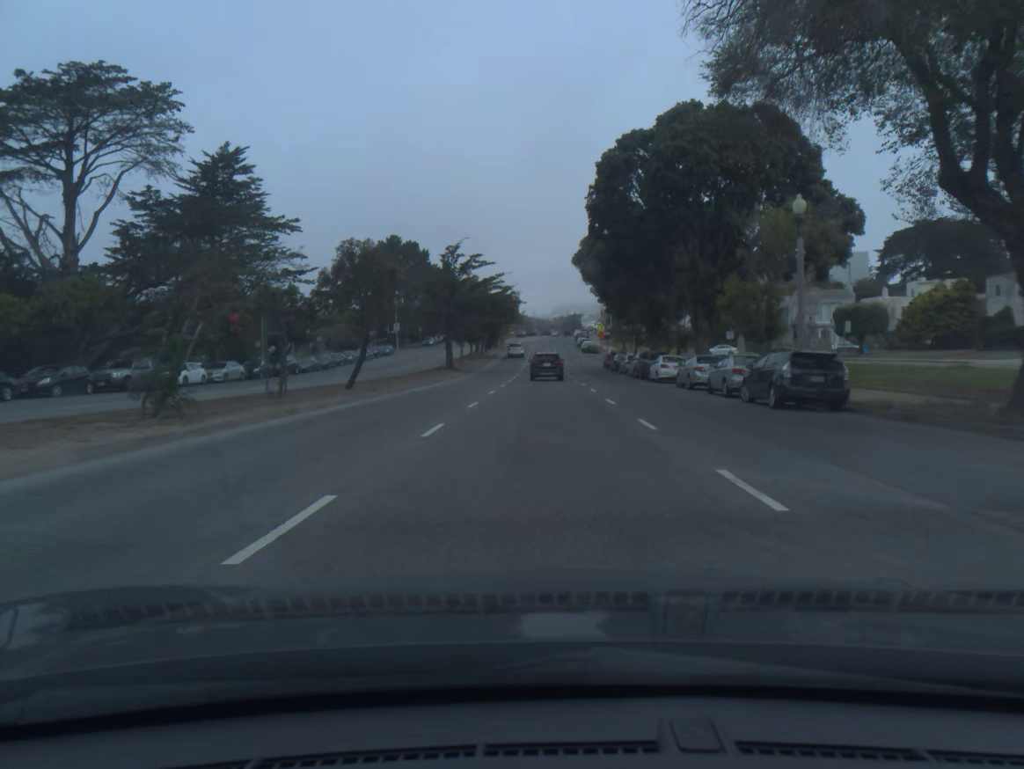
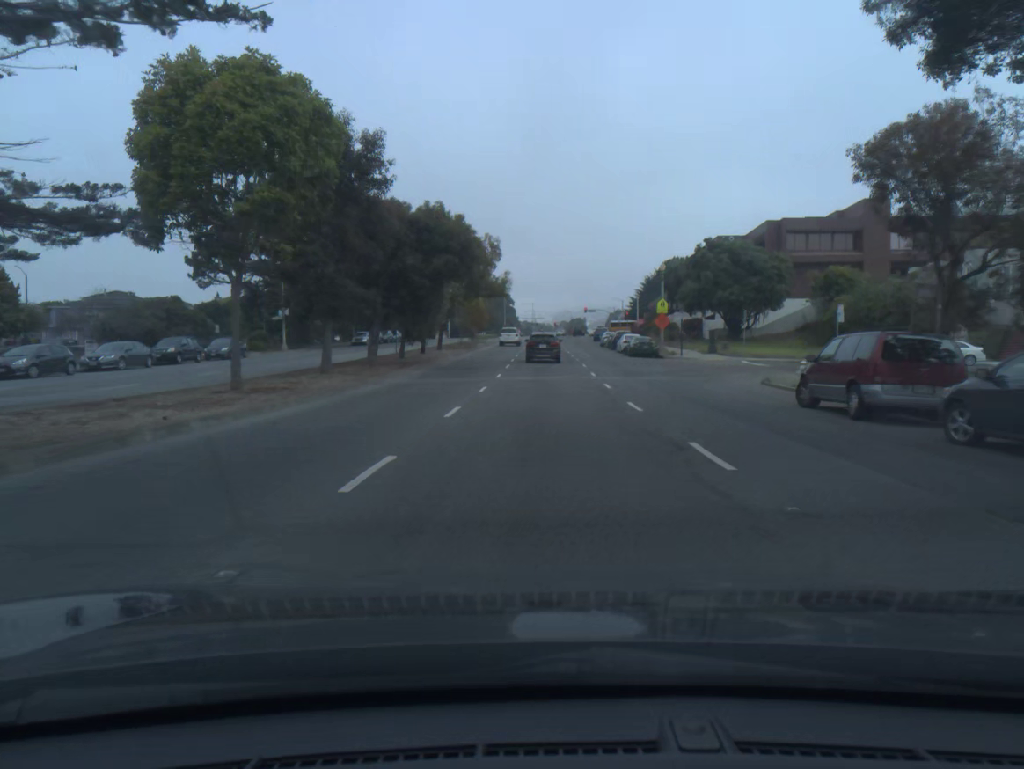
(-0.2, +55.9) m; 0°
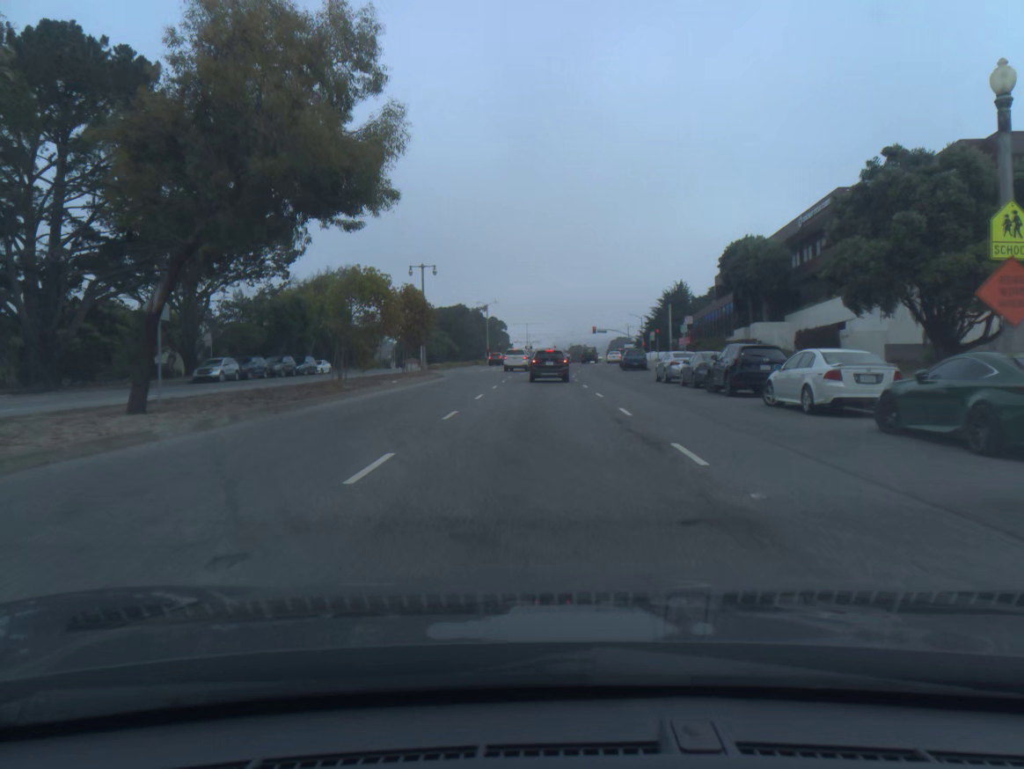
(+0.3, +42.4) m; 0°
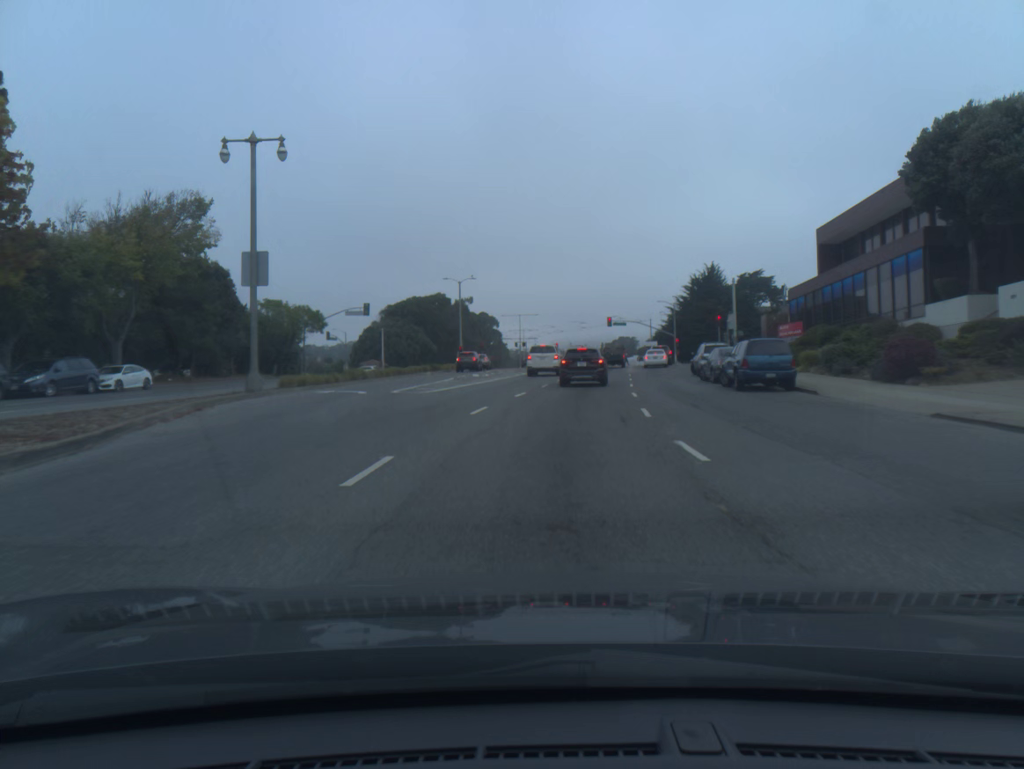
(0.0, +36.6) m; 0°
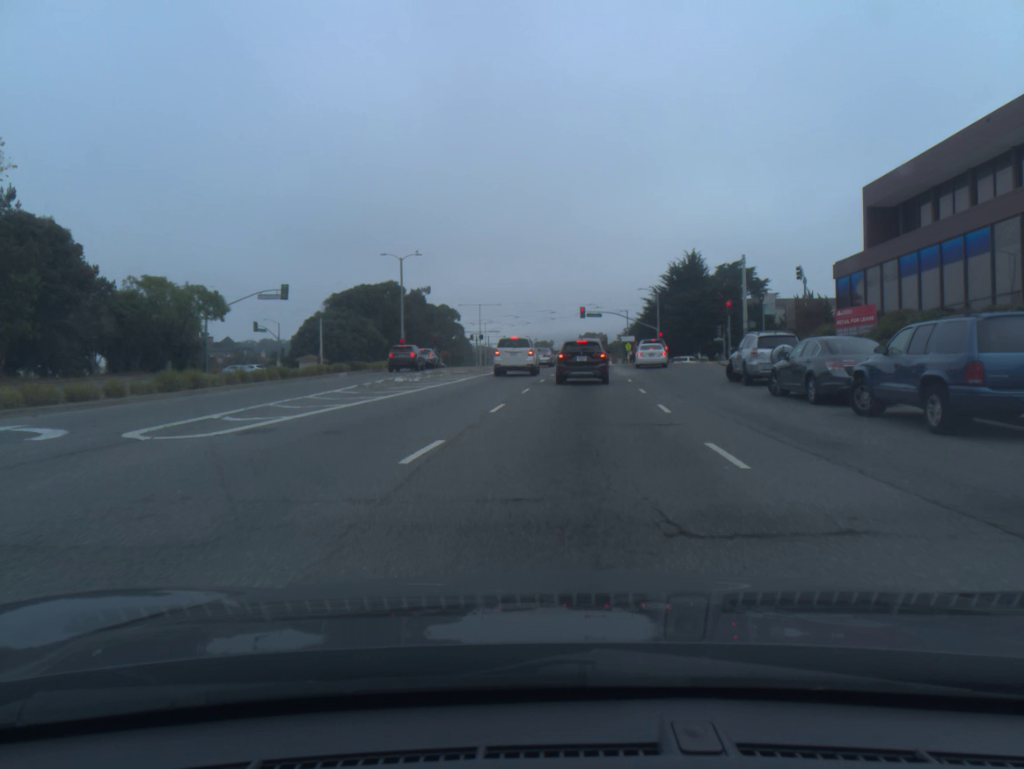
(+0.3, +15.4) m; +2°
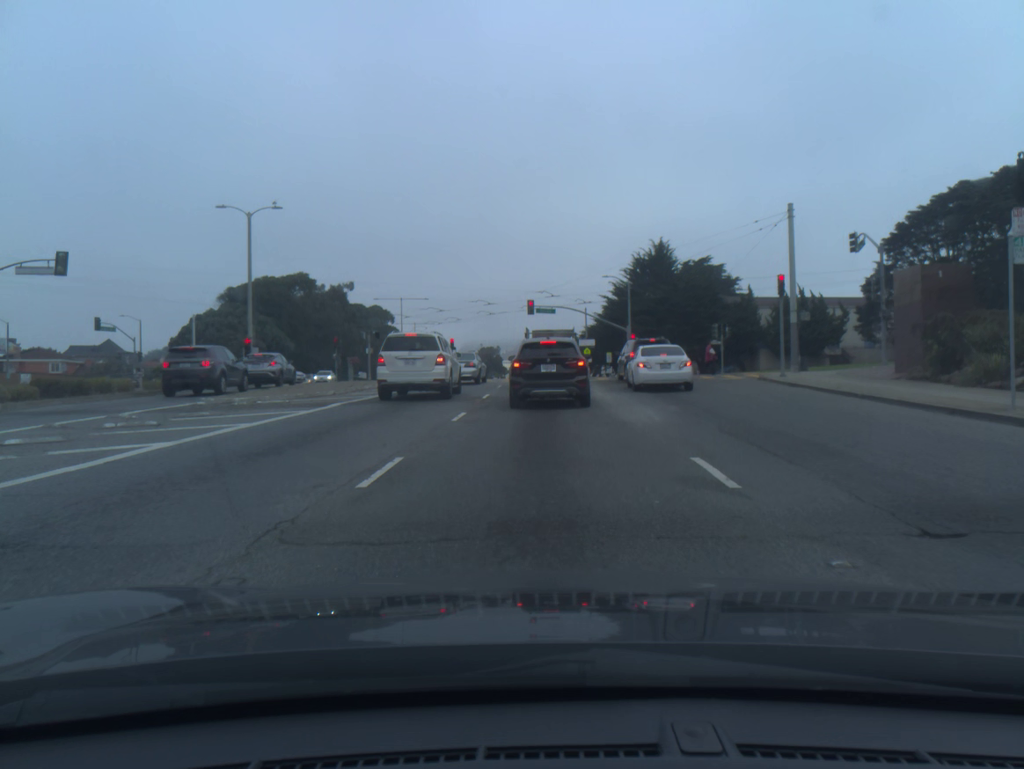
(+1.1, +22.8) m; +4°
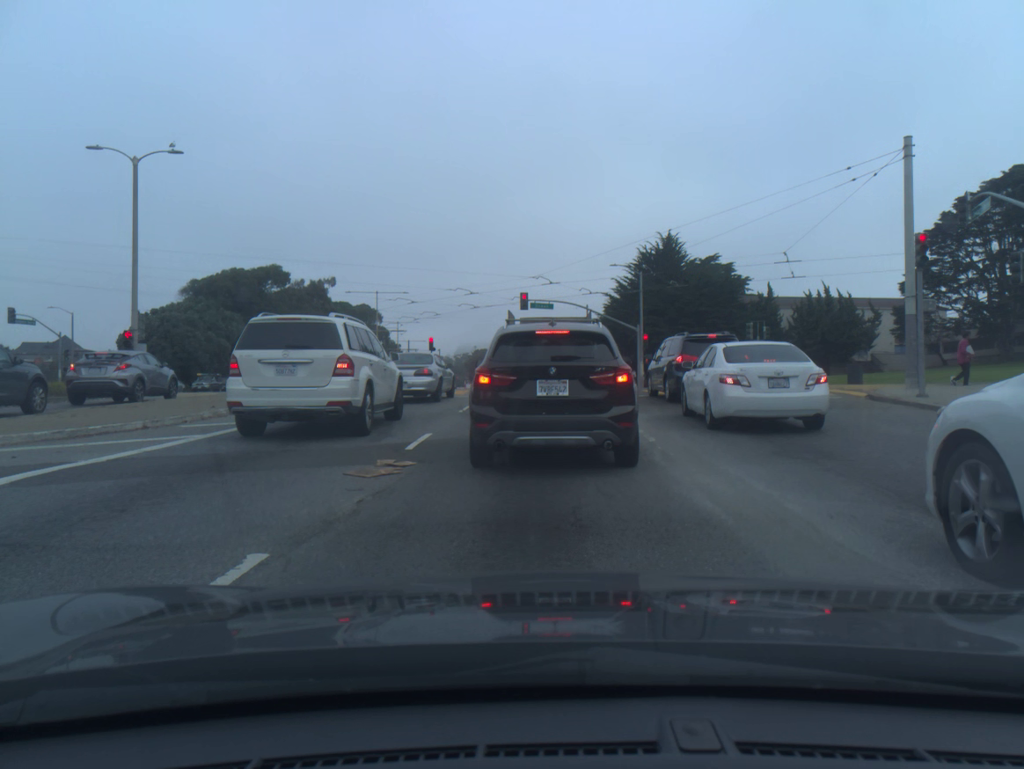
(0.0, +11.9) m; 0°
